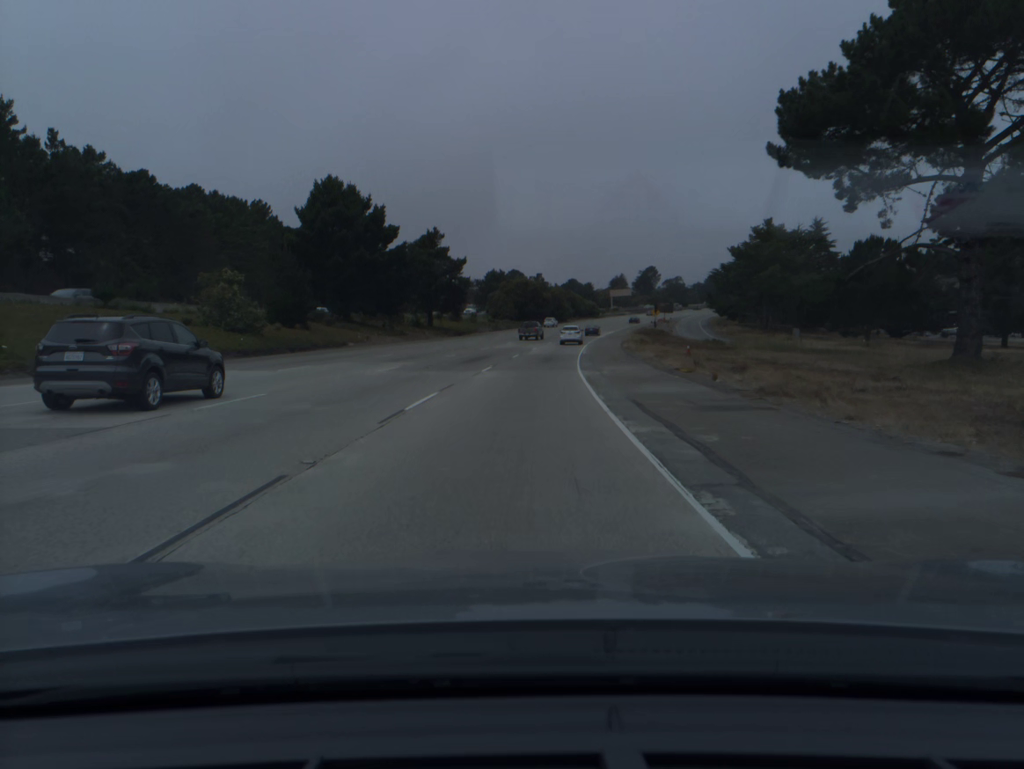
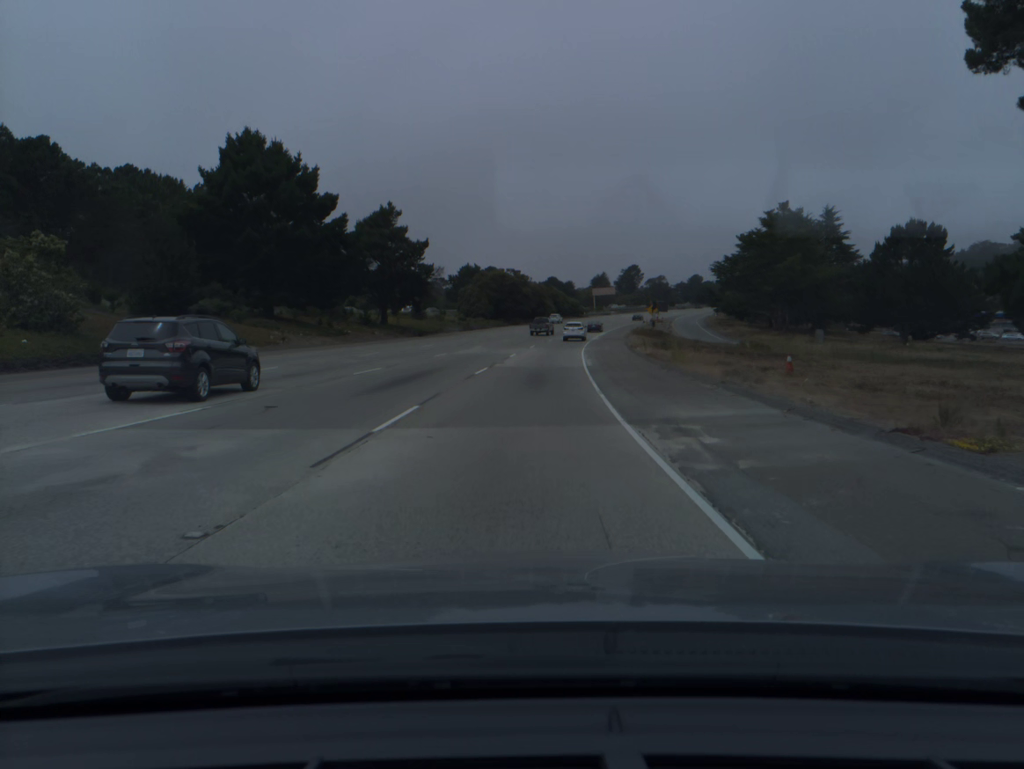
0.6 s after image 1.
(+0.2, +18.2) m; +2°
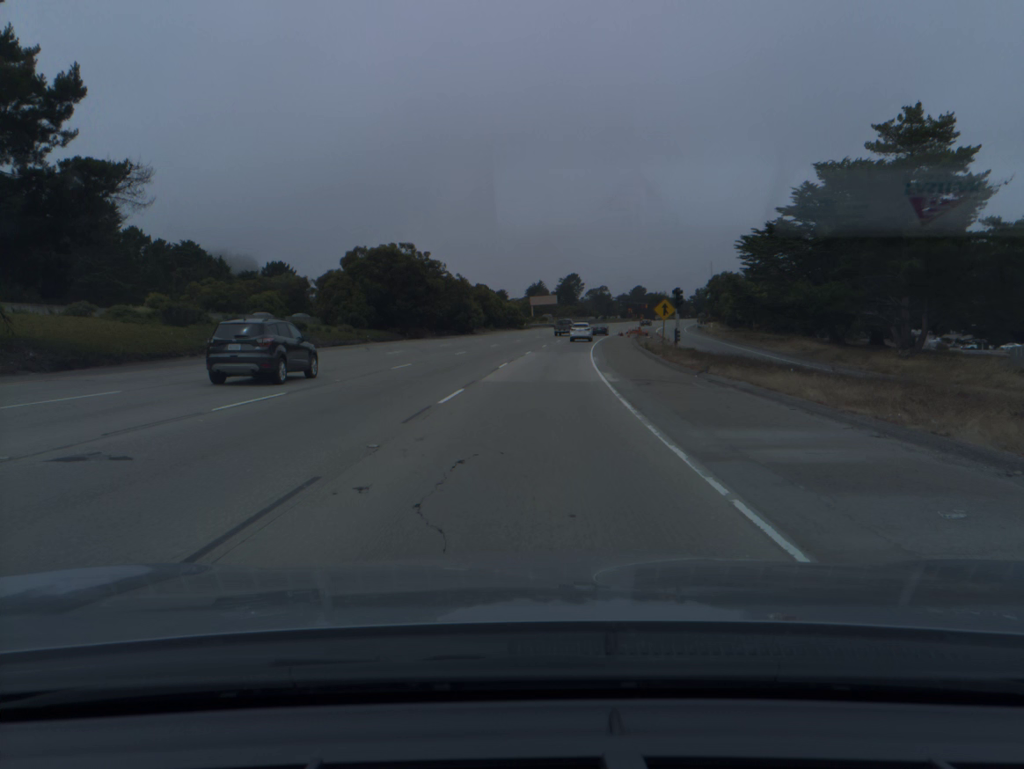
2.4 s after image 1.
(+2.5, +54.0) m; +5°
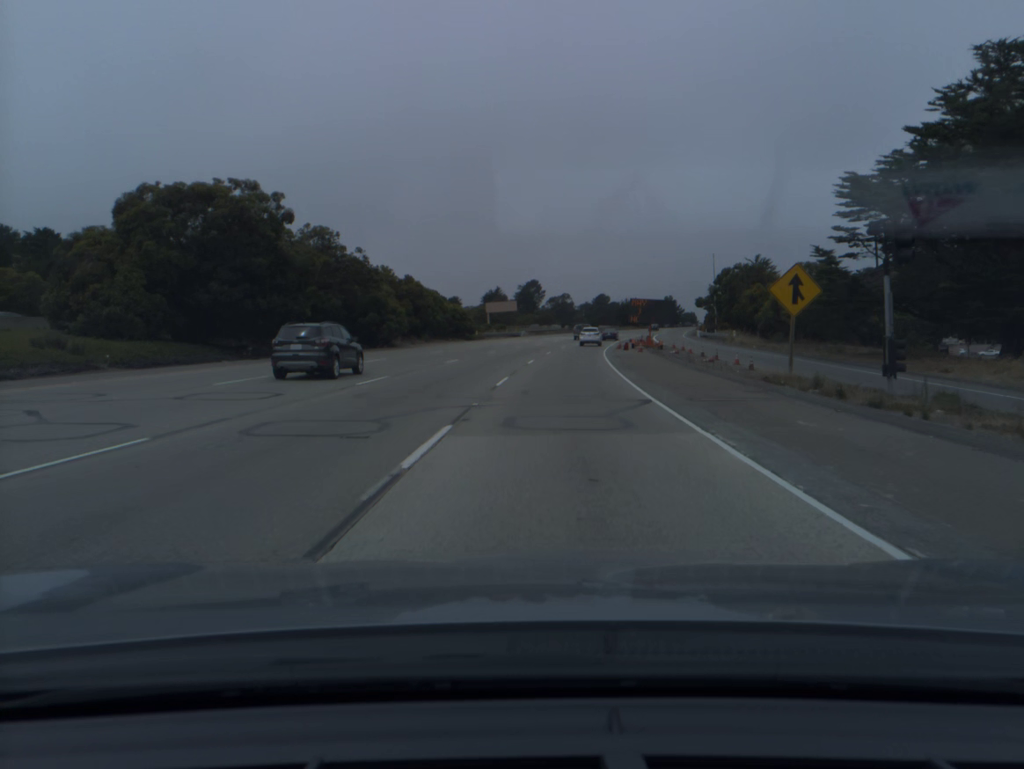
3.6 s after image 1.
(+0.9, +36.3) m; +3°
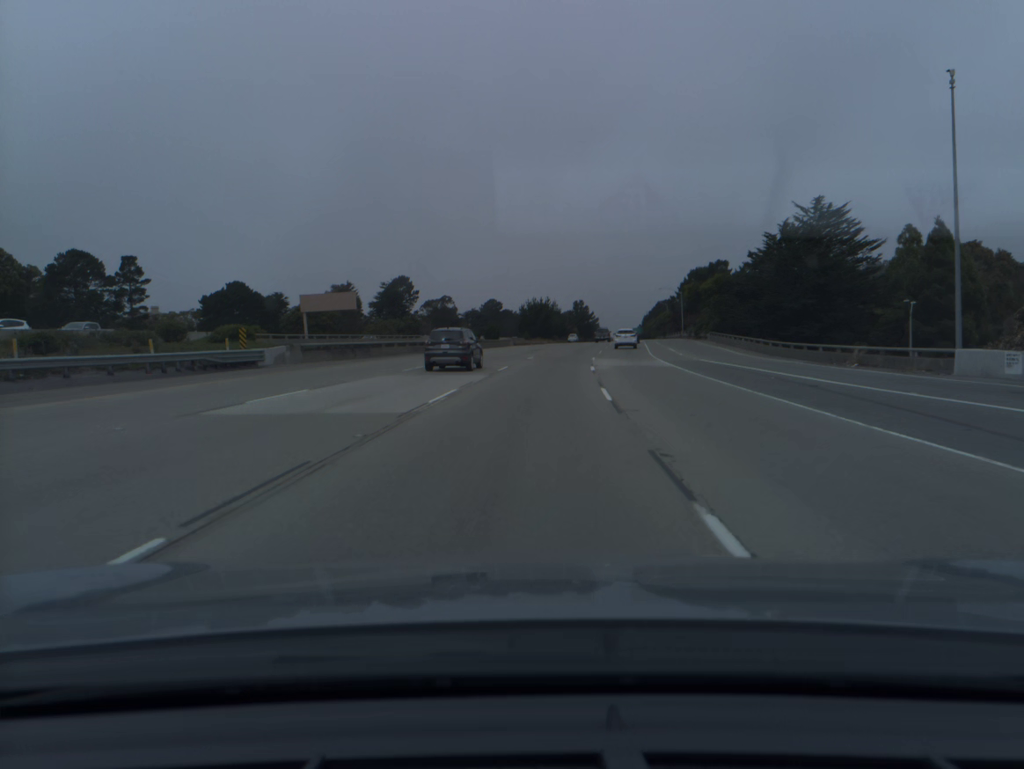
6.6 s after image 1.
(+5.9, +91.2) m; +8°
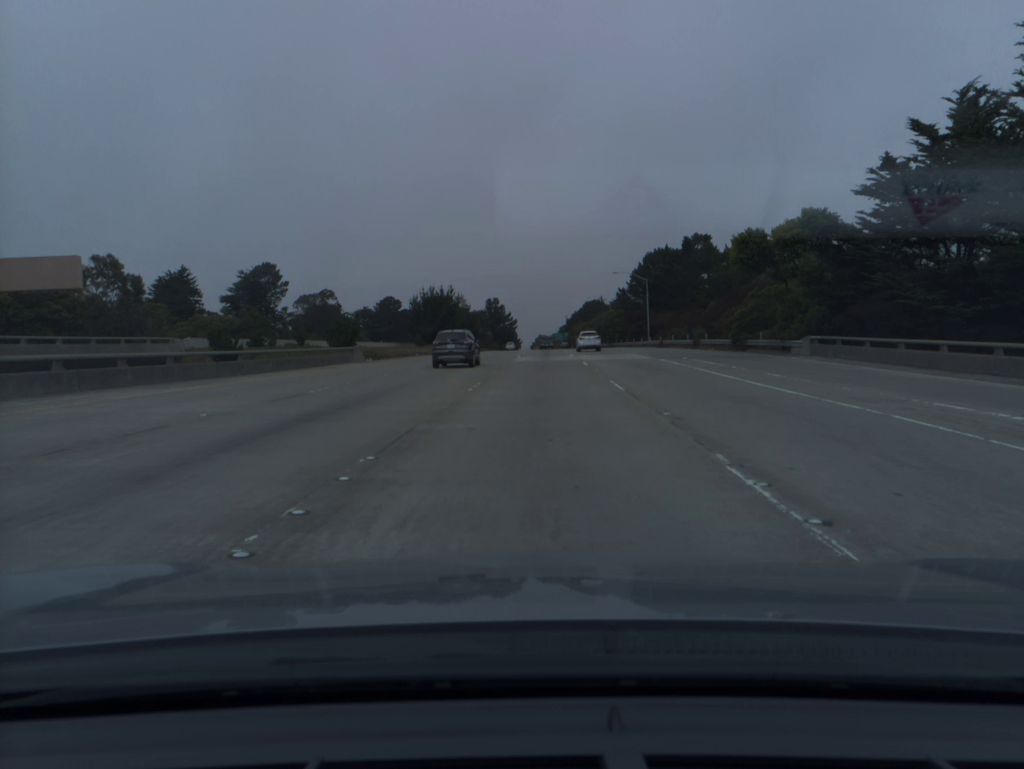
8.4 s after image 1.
(+3.2, +54.9) m; +6°
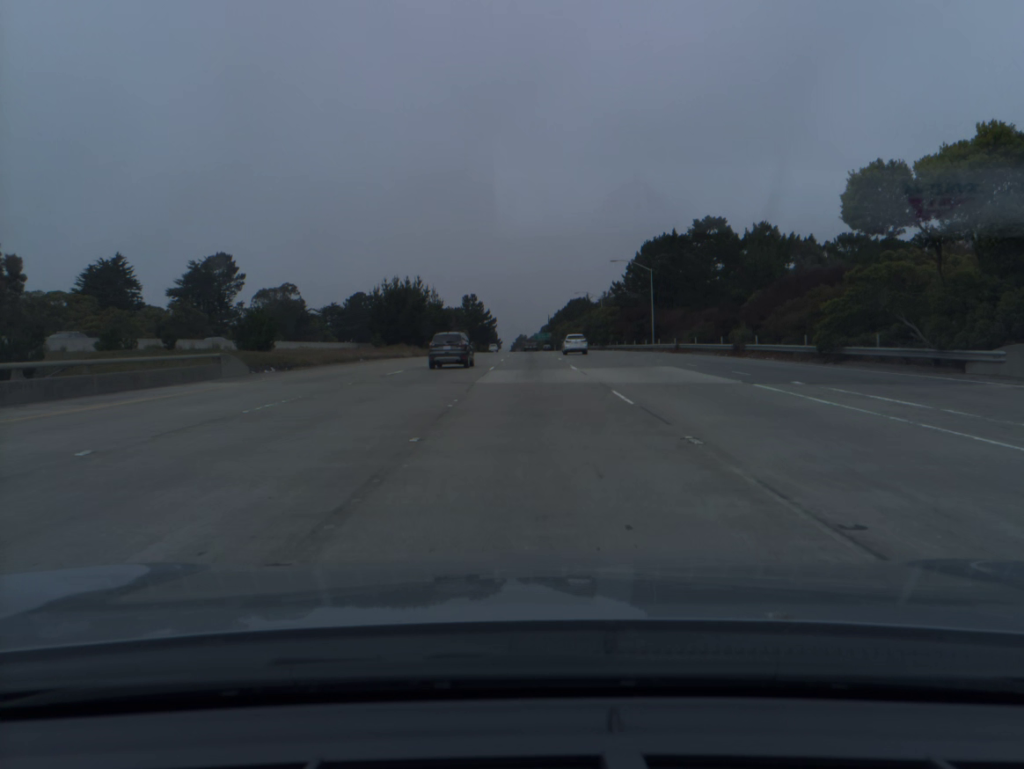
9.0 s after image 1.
(+0.3, +18.3) m; +2°
